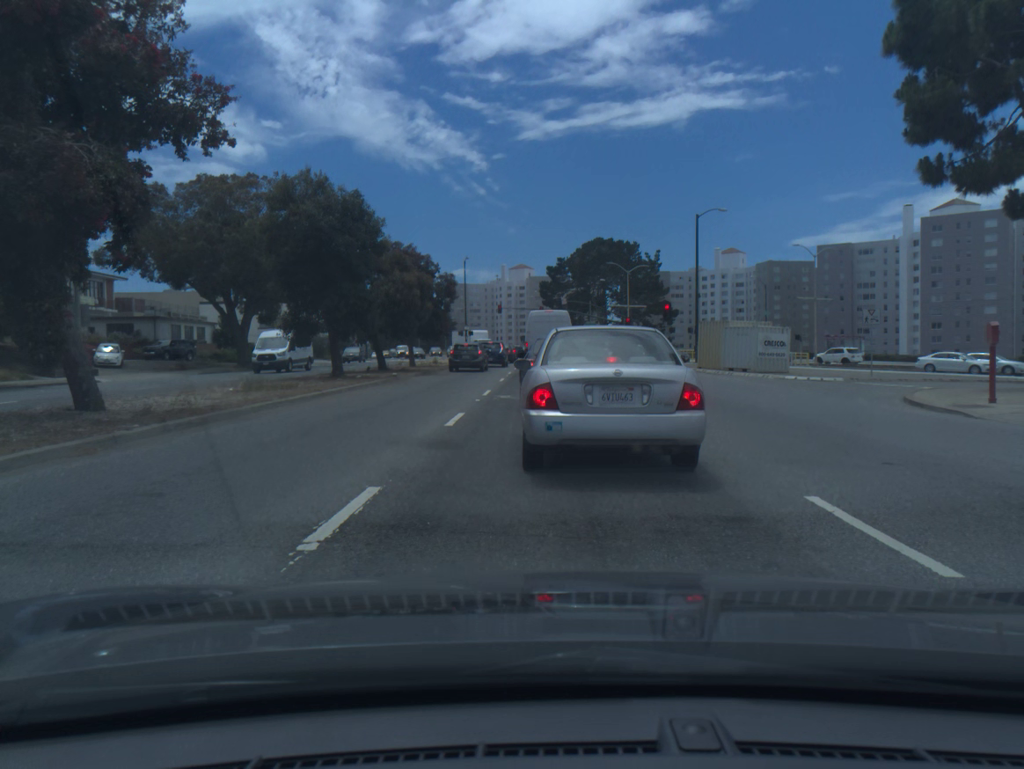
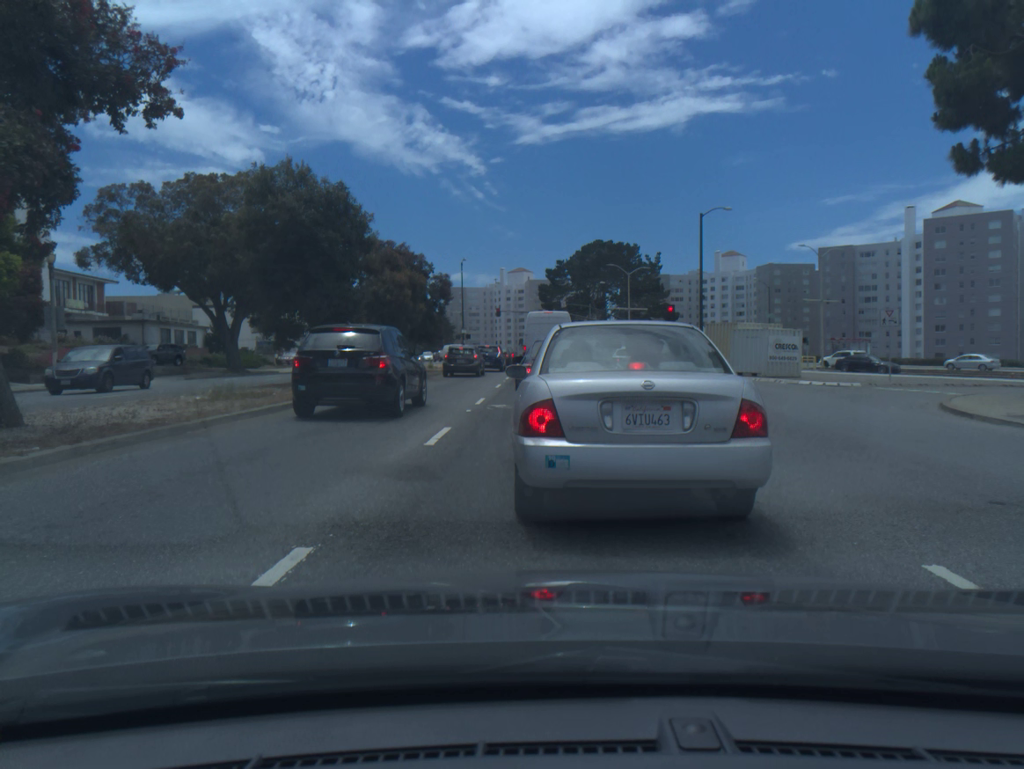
(0.0, +2.0) m; 0°
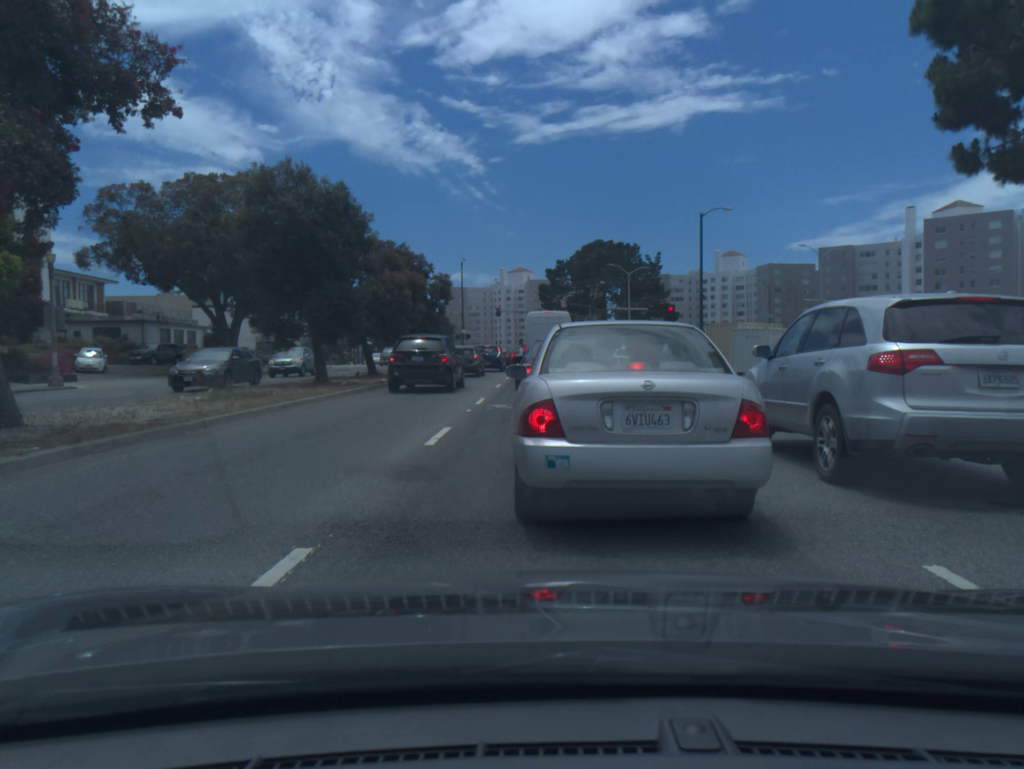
(0.0, 0.0) m; 0°
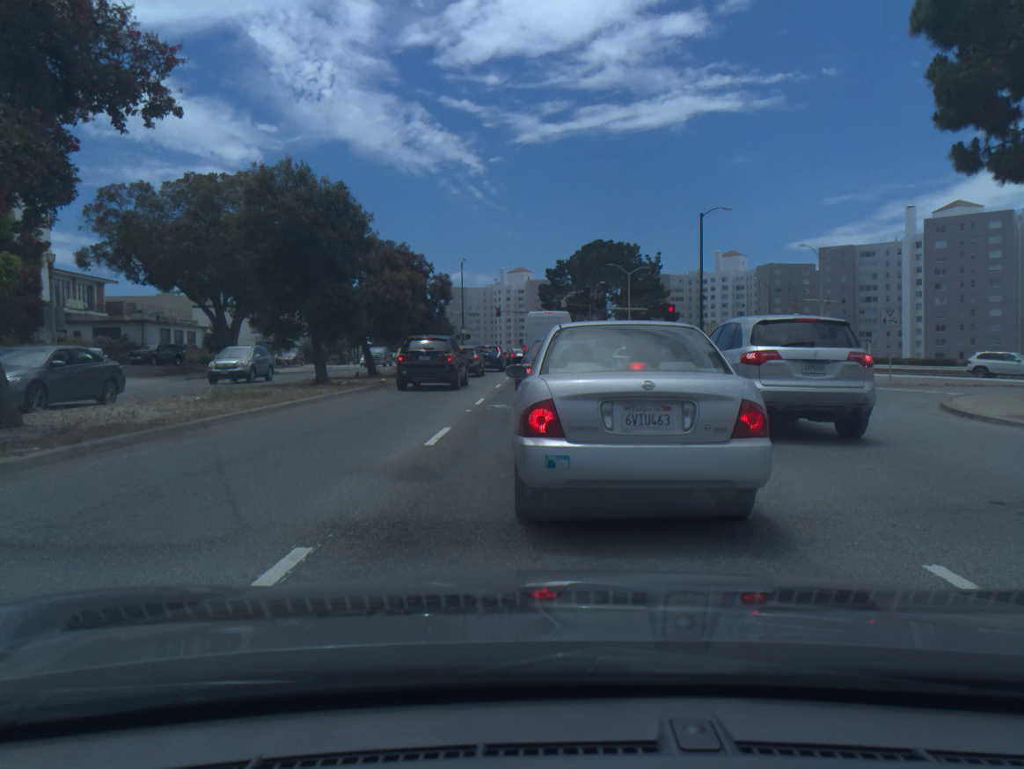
(0.0, 0.0) m; 0°
